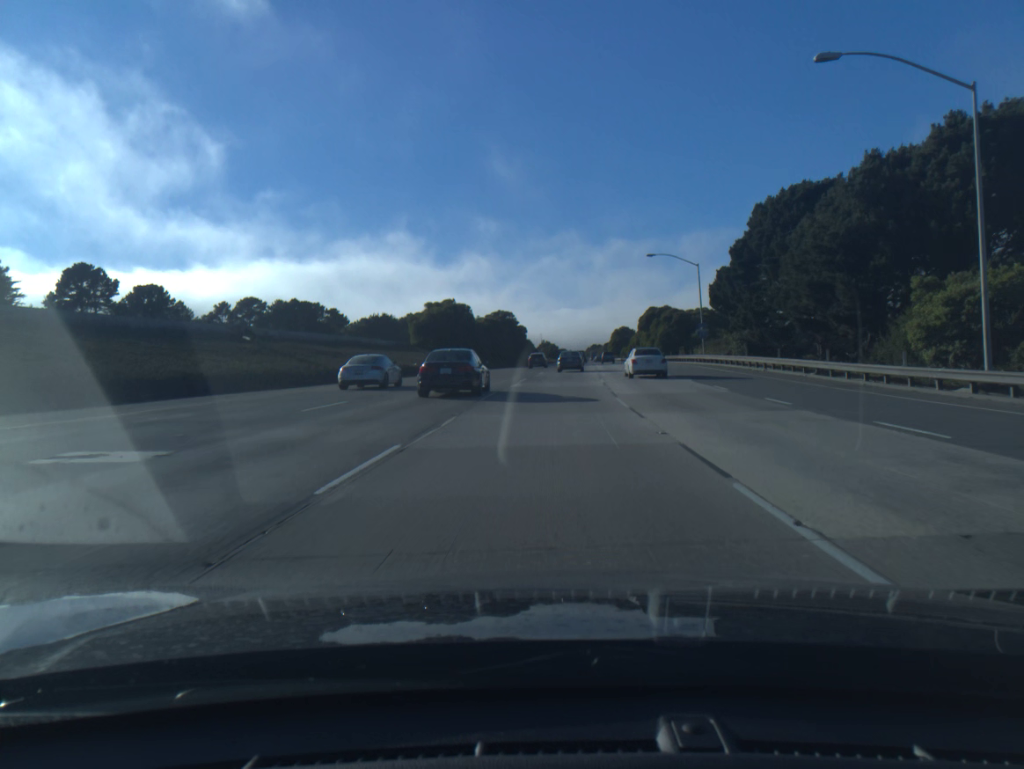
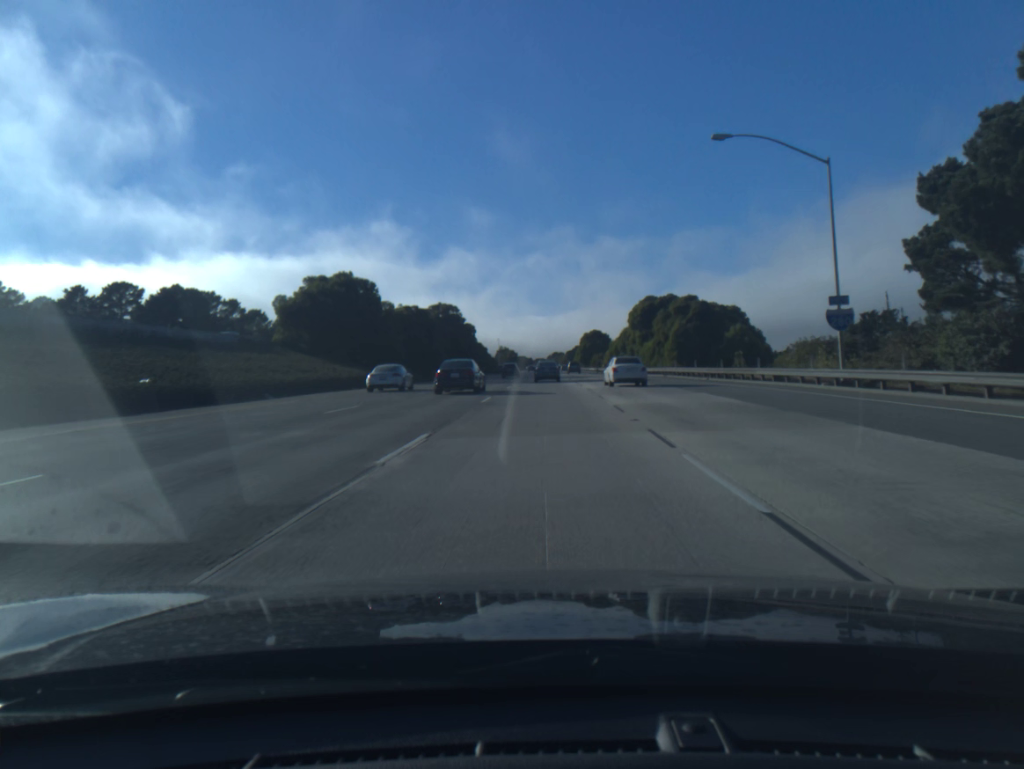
(+1.2, +41.2) m; +3°
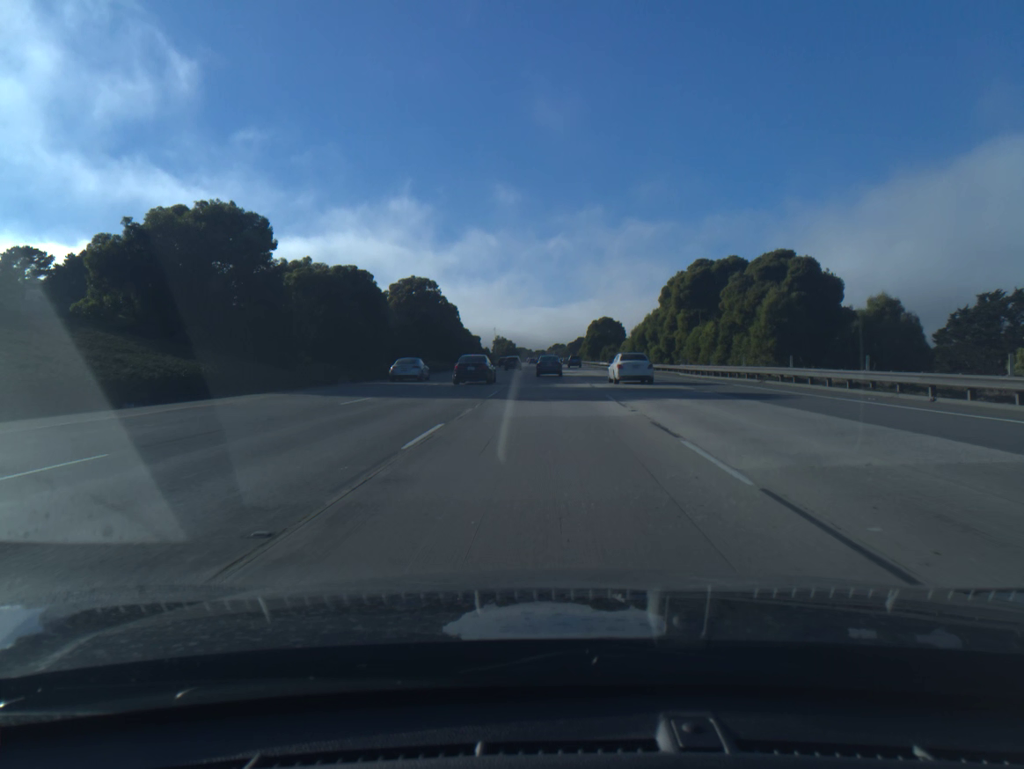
(0.0, +28.1) m; 0°
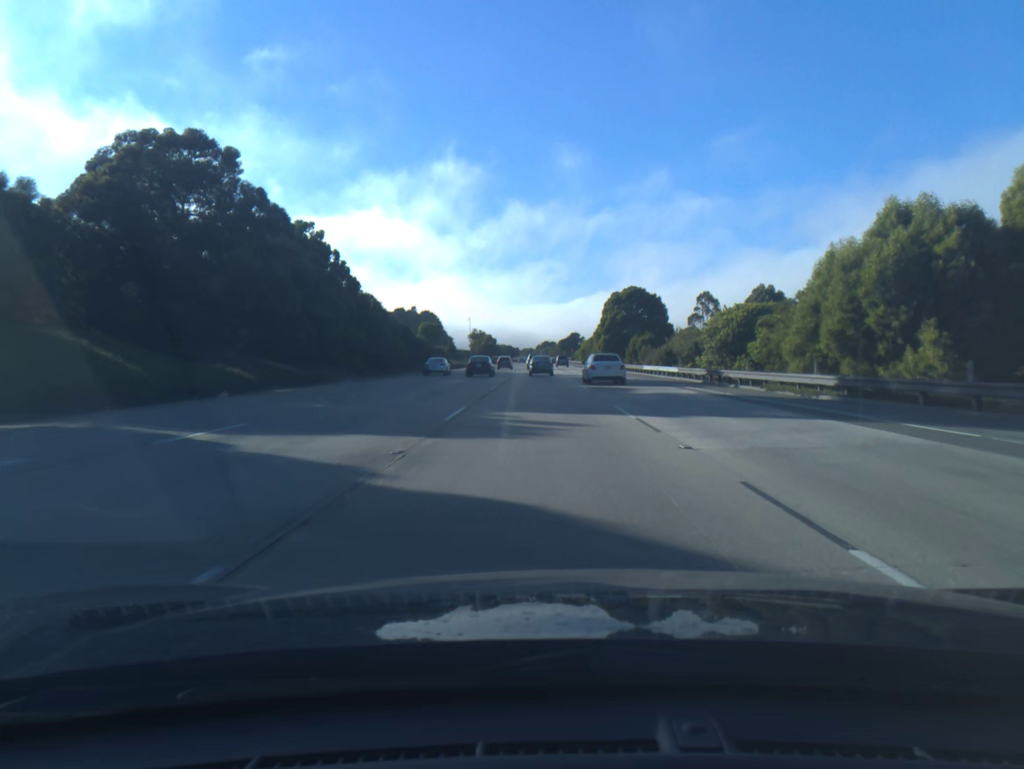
(+0.5, +68.0) m; +1°
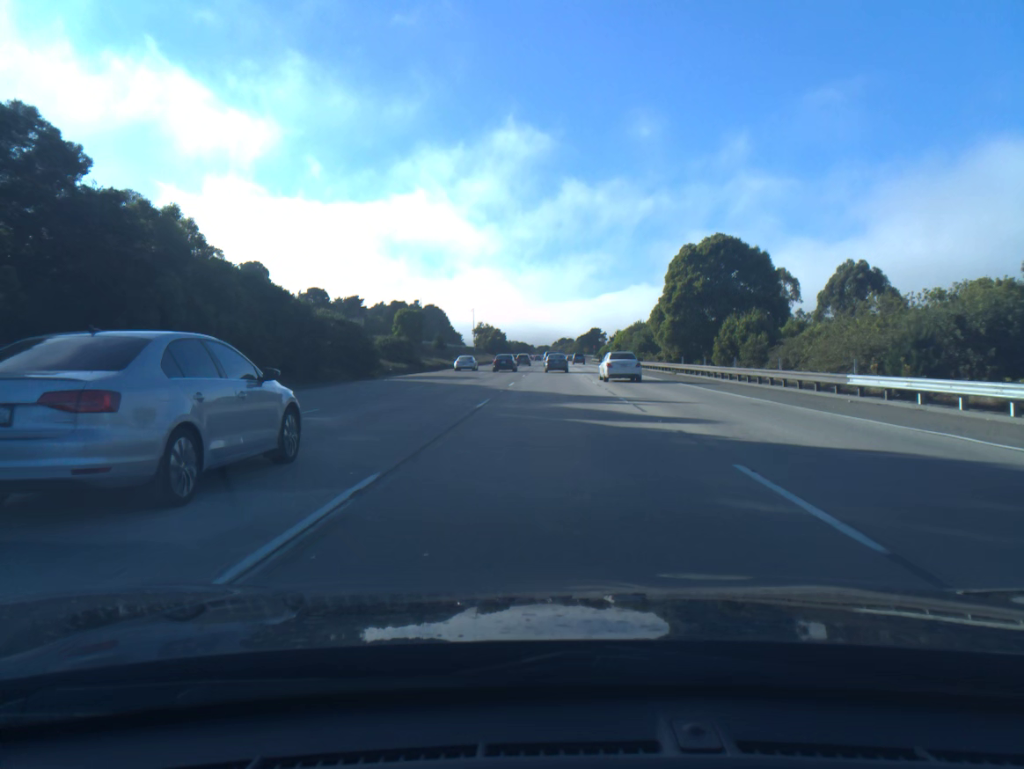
(-0.3, +40.3) m; -1°
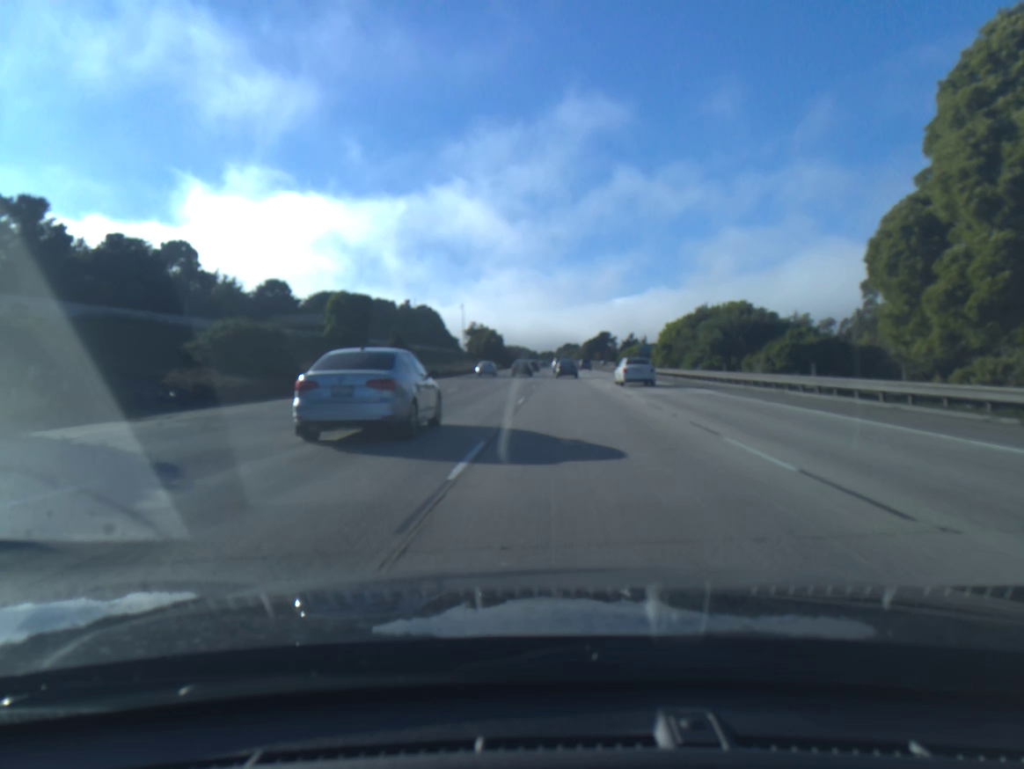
(-0.2, +39.7) m; 0°
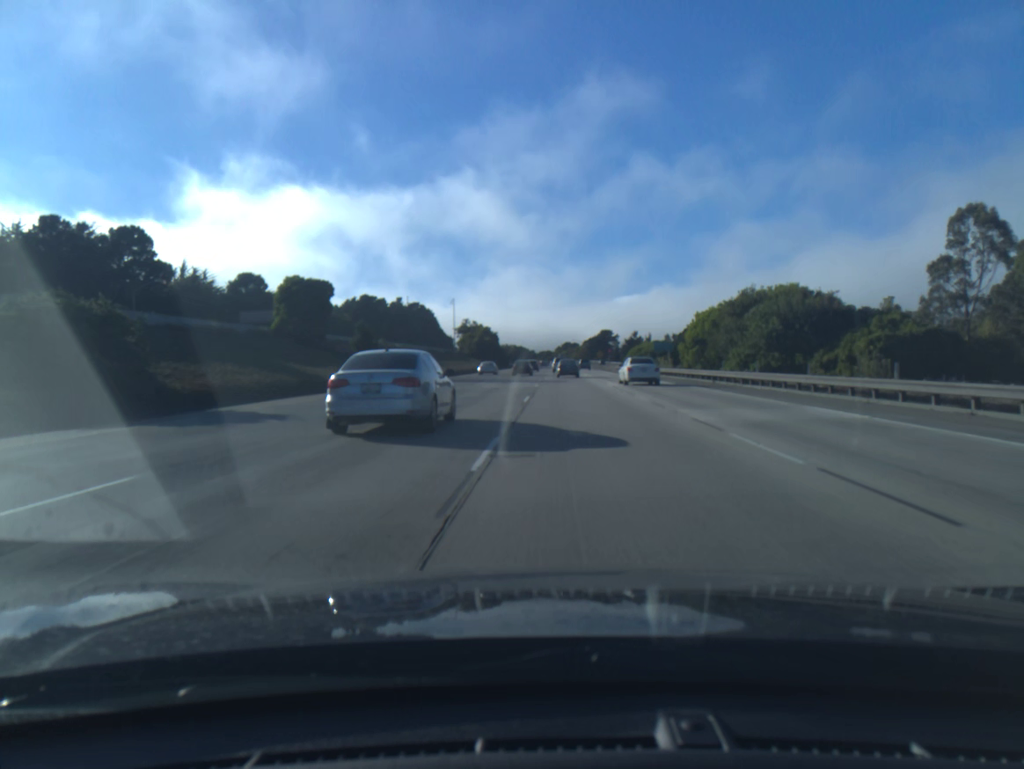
(0.0, +14.1) m; 0°
